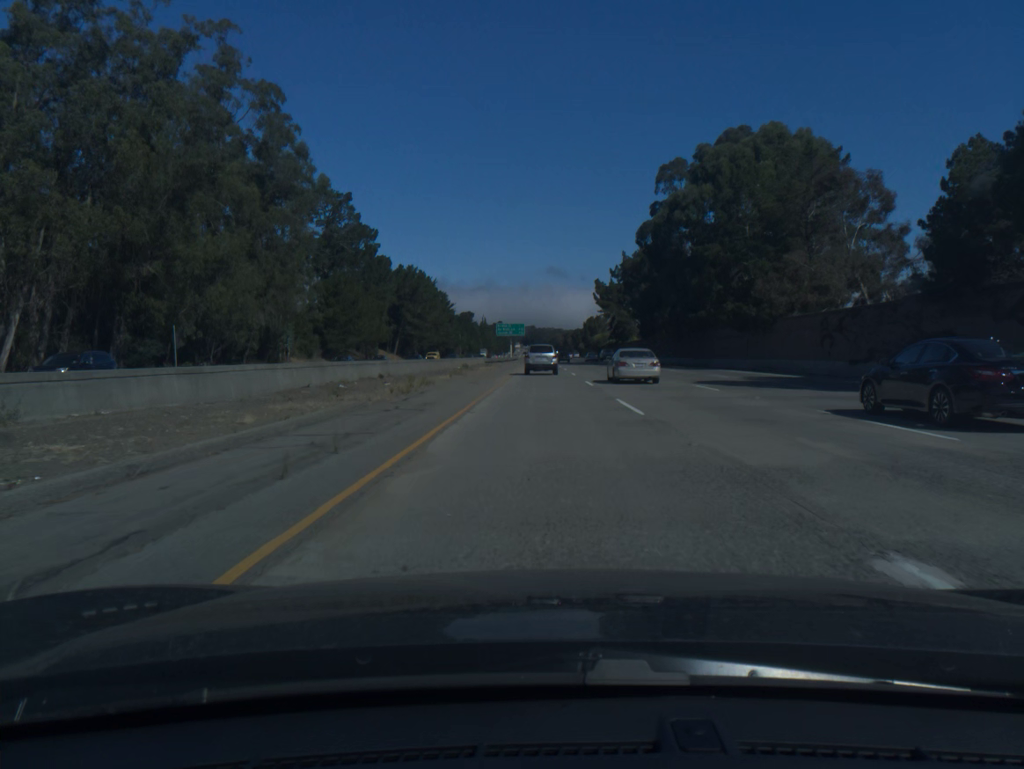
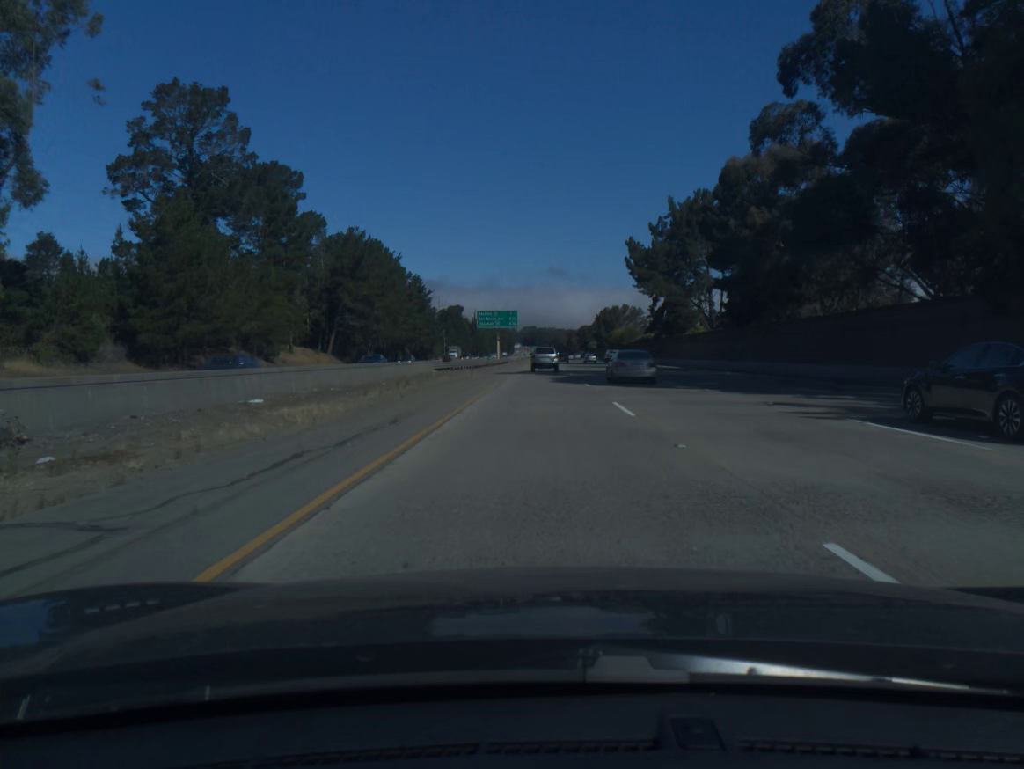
(0.0, +58.5) m; 0°
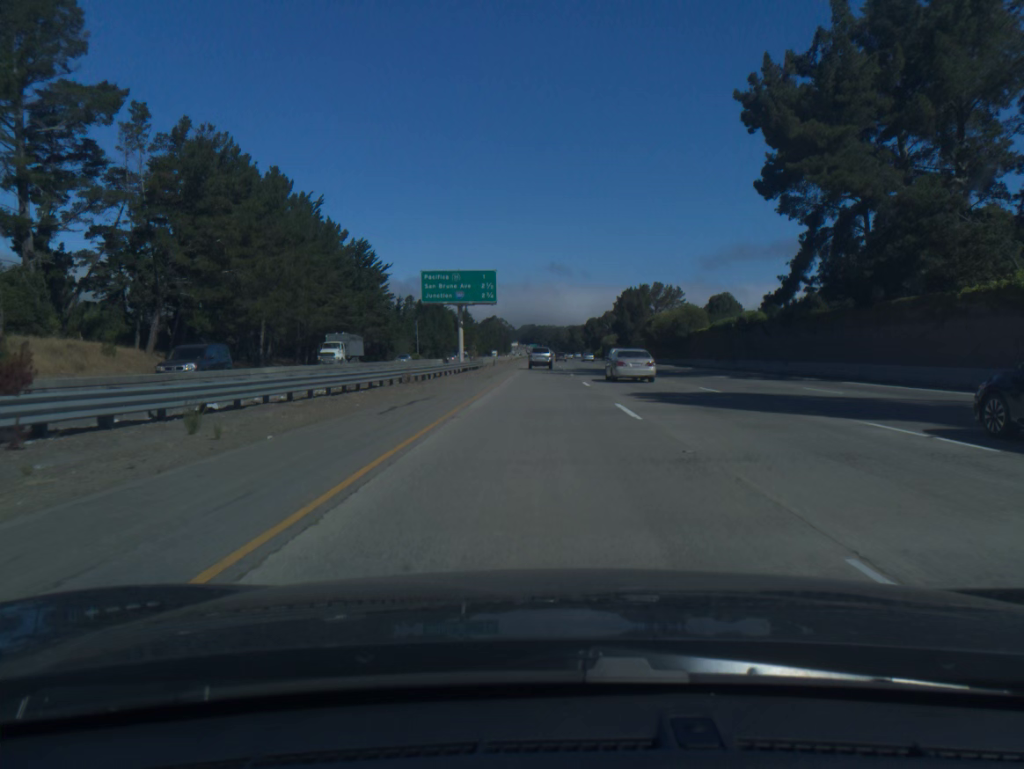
(0.0, +59.4) m; 0°
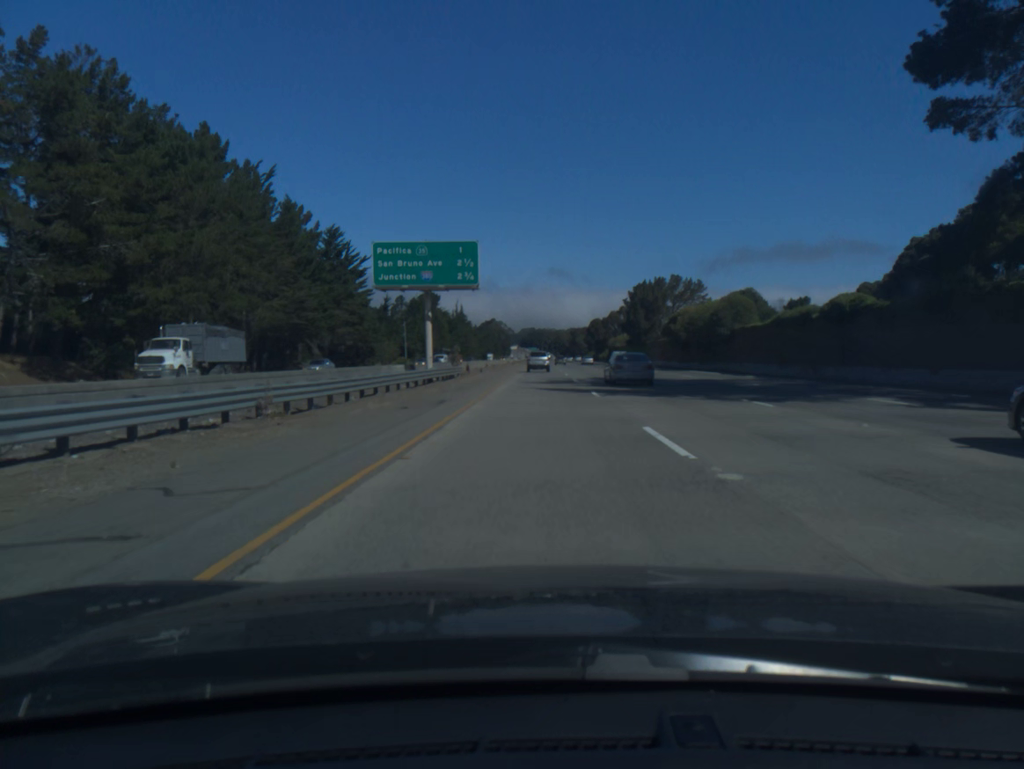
(0.0, +20.1) m; 0°
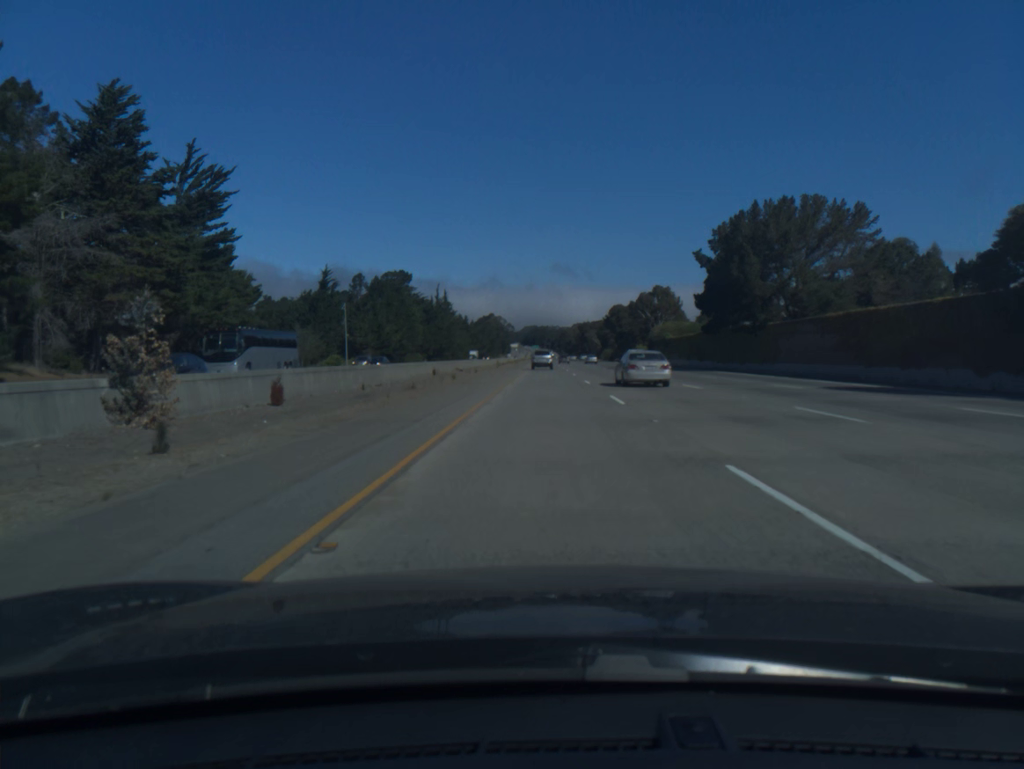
(-0.3, +63.0) m; 0°
